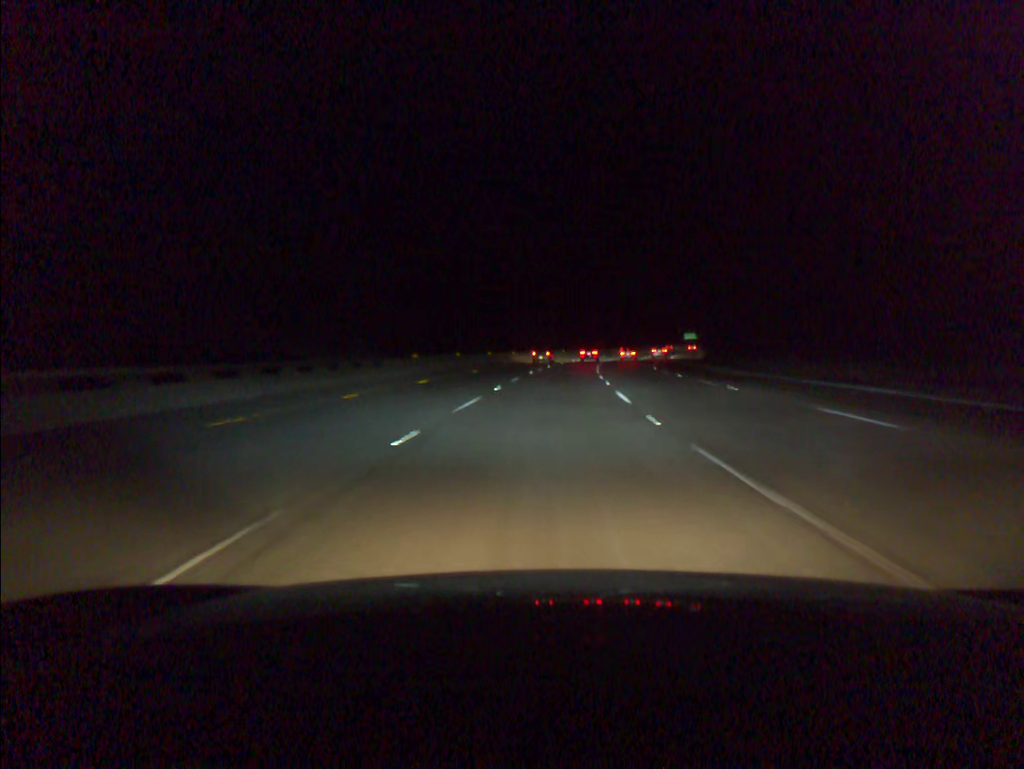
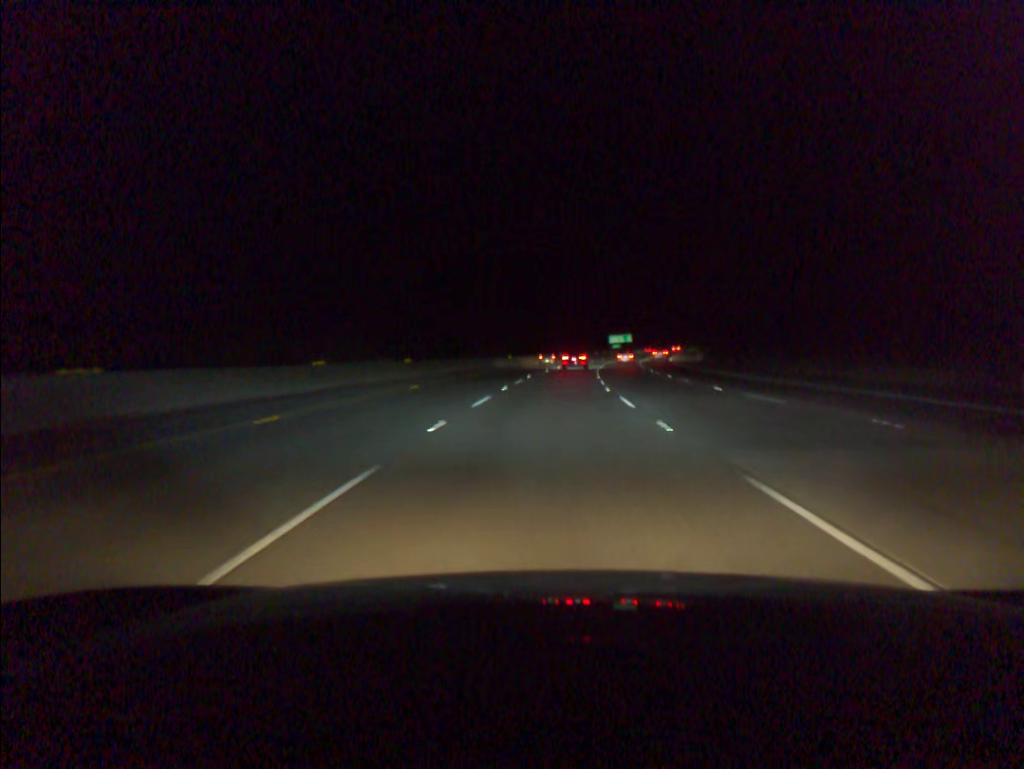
(+5.7, +88.4) m; +8°
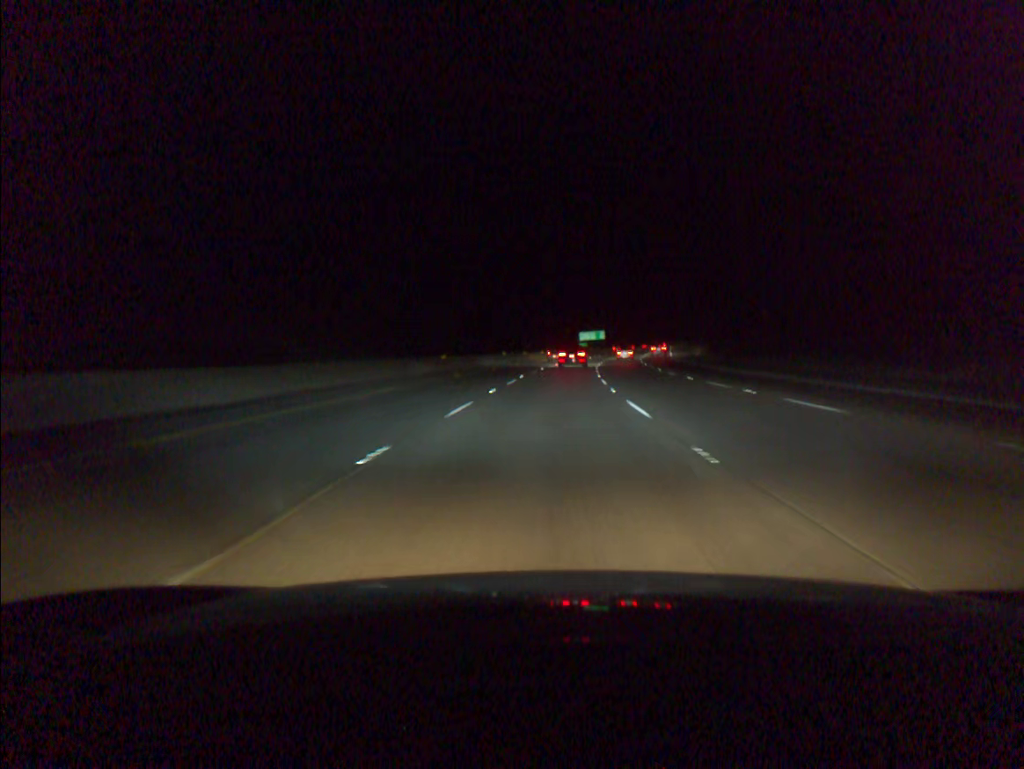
(+0.8, +32.8) m; +3°
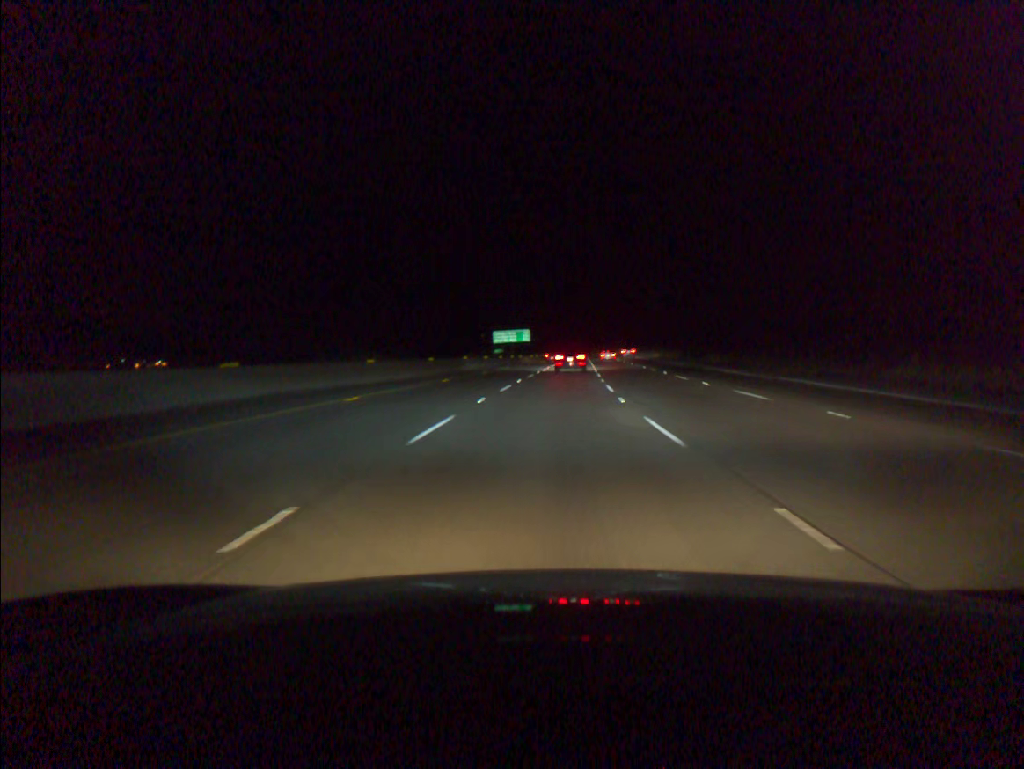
(+4.1, +76.5) m; +6°
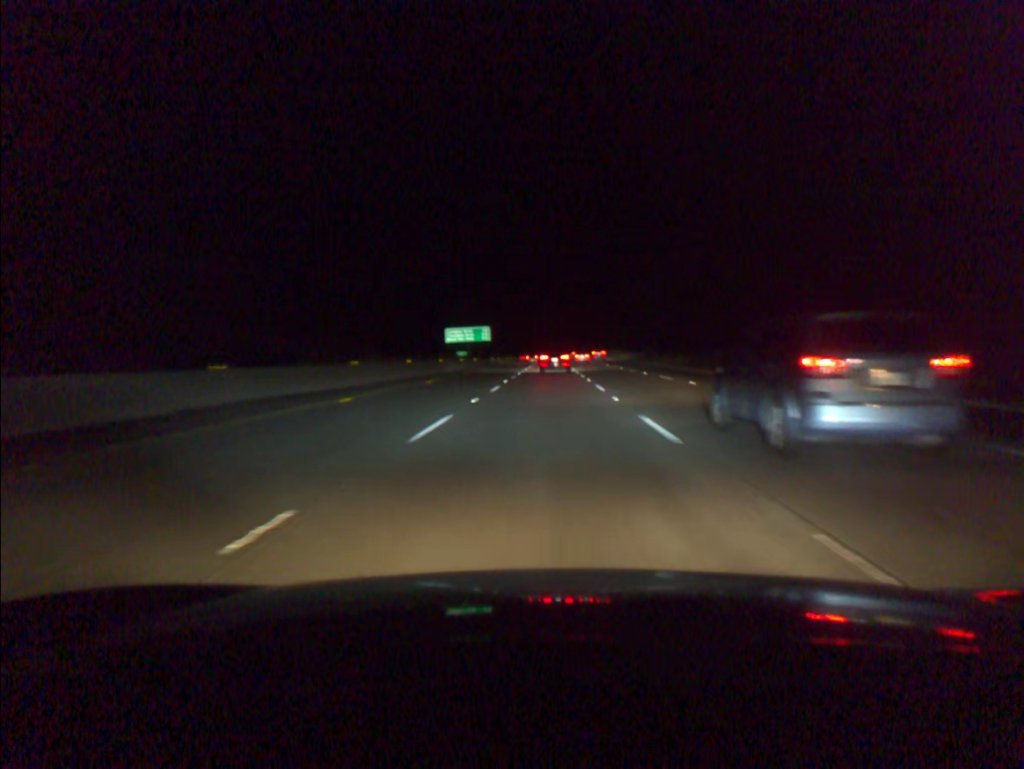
(+0.6, +29.2) m; +2°
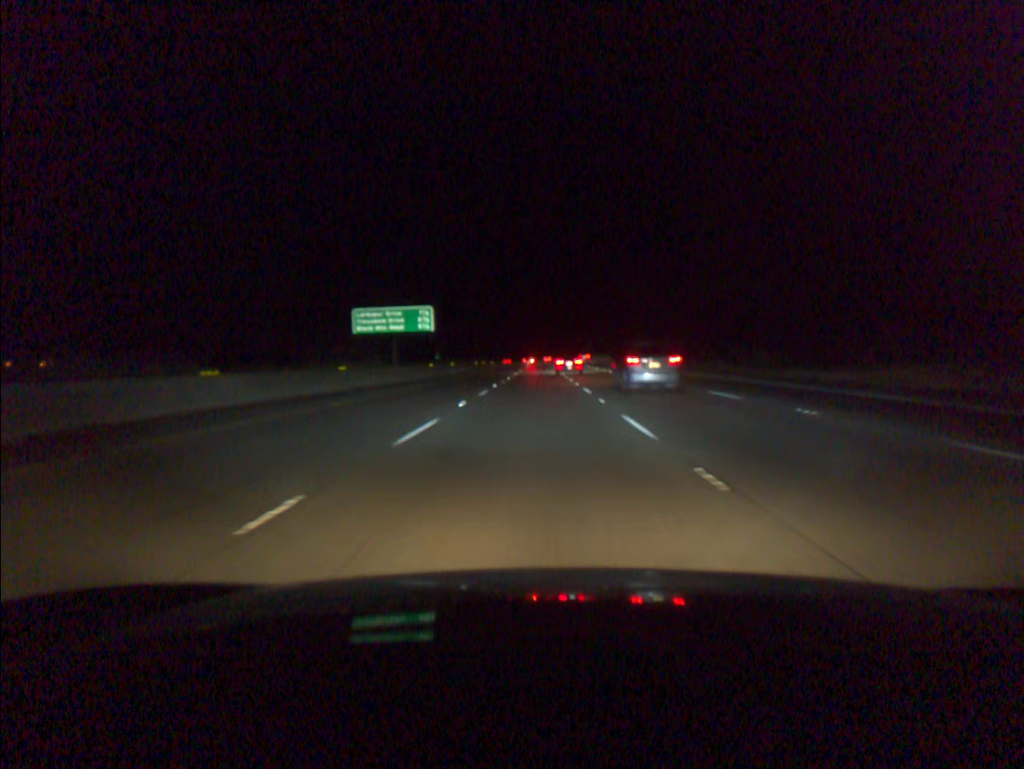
(+0.8, +57.9) m; +1°
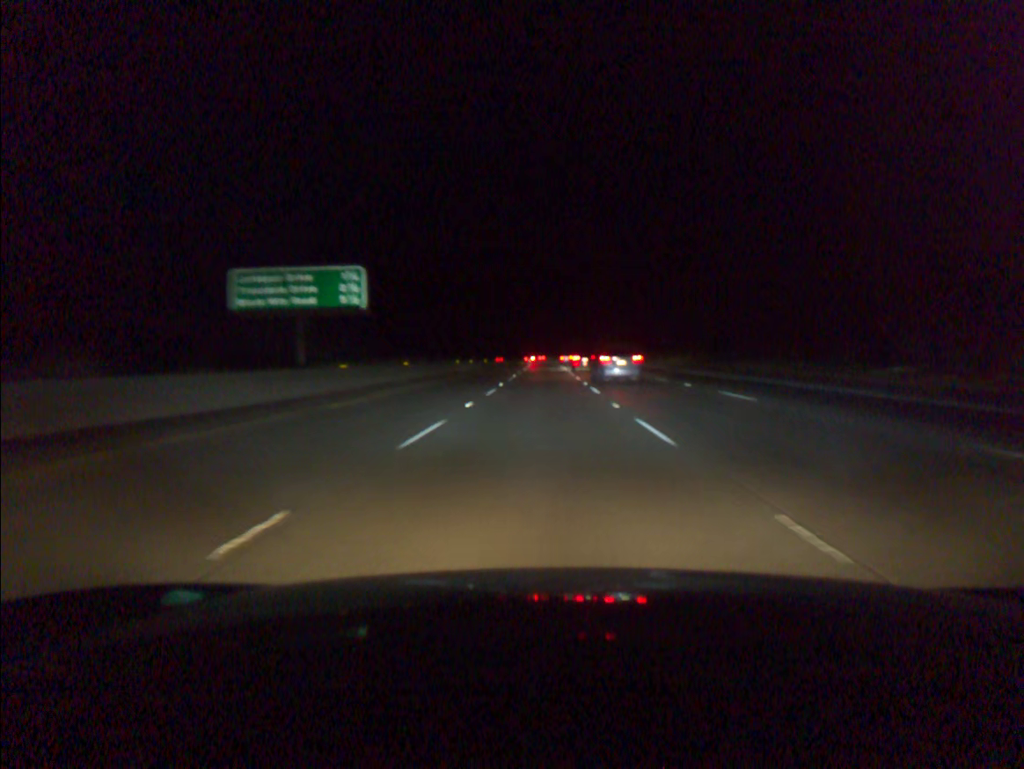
(-0.1, +29.7) m; 0°
